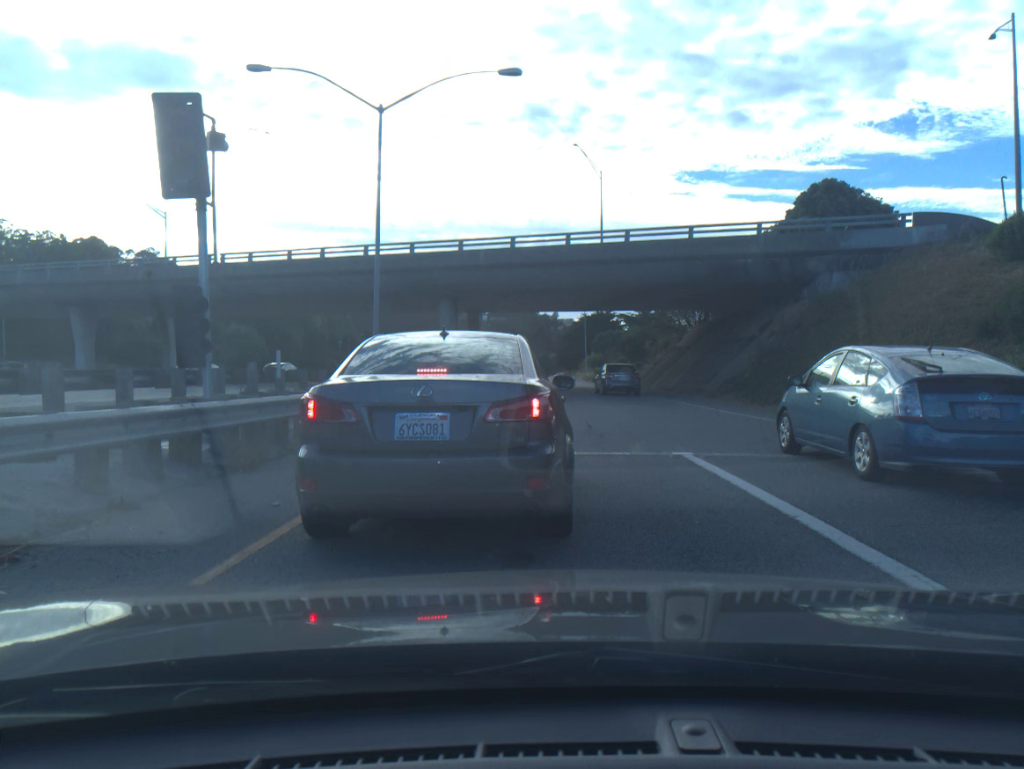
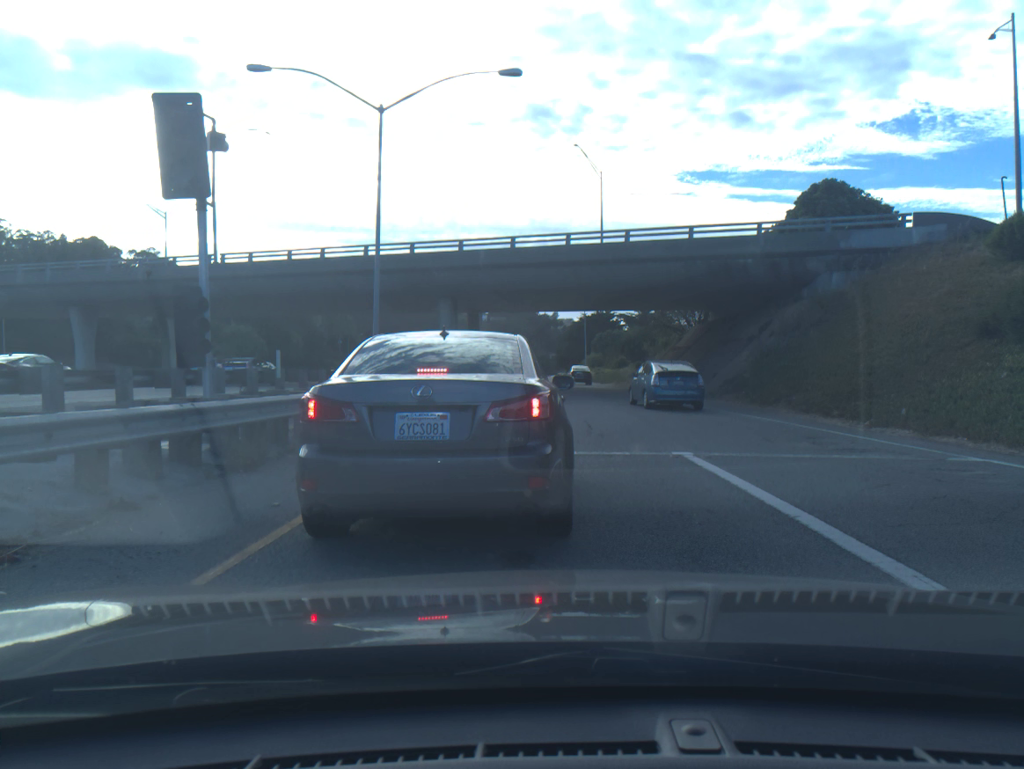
(0.0, 0.0) m; 0°
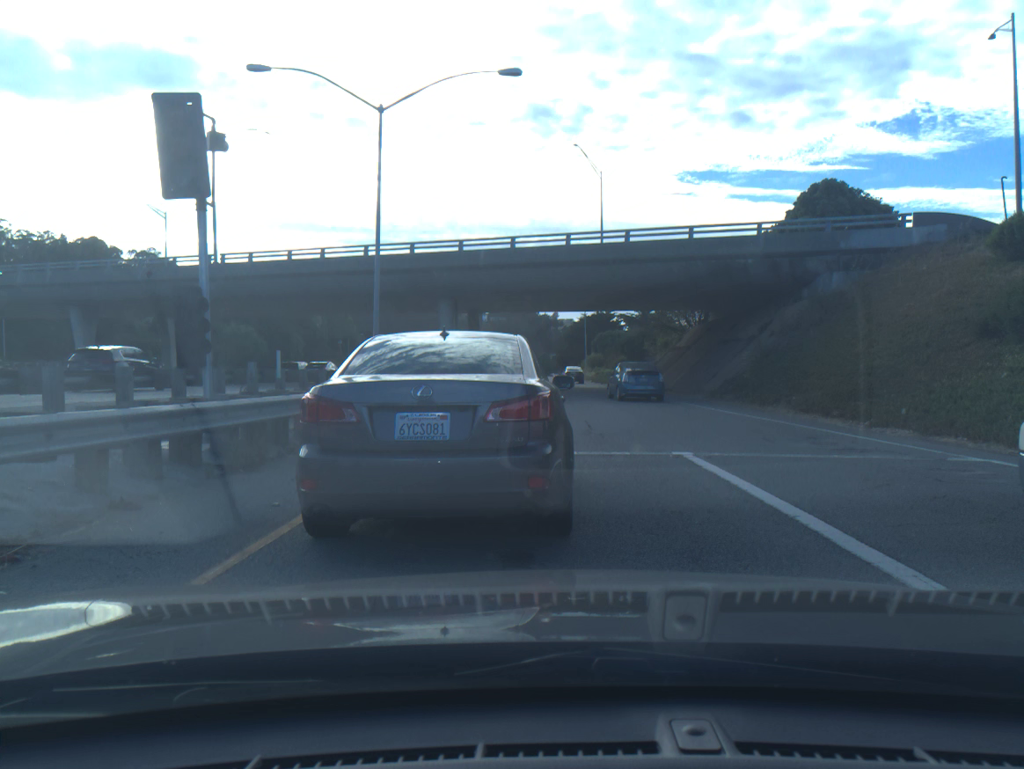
(0.0, 0.0) m; 0°
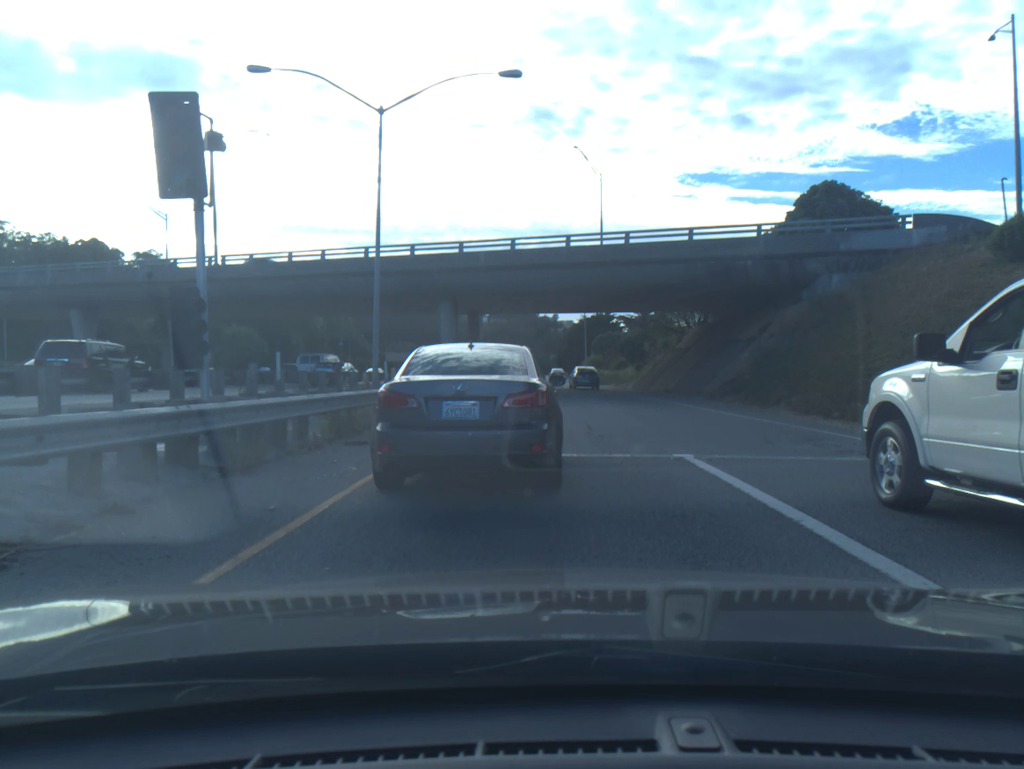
(0.0, +0.1) m; 0°
